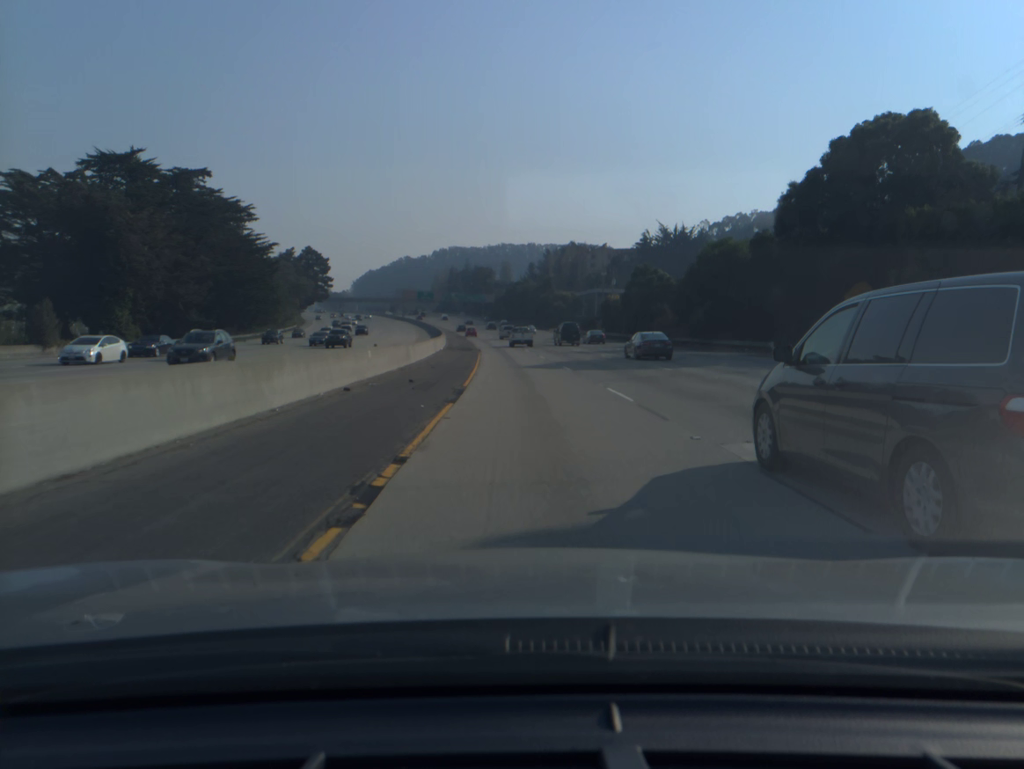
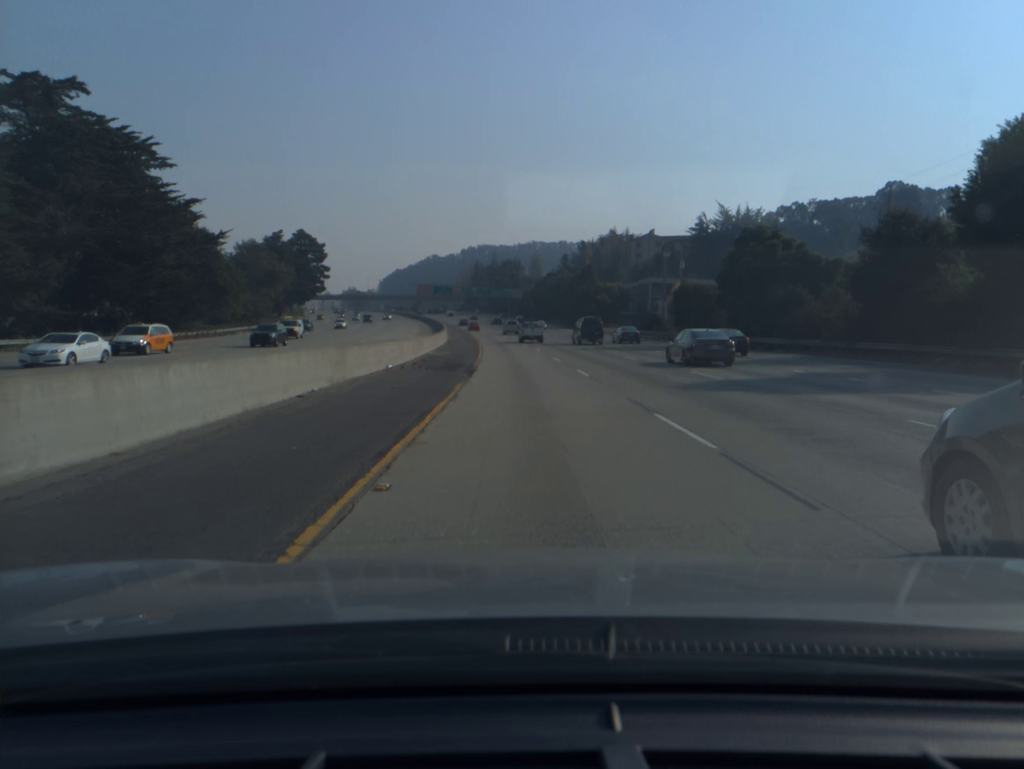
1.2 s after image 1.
(-0.6, +35.2) m; -2°
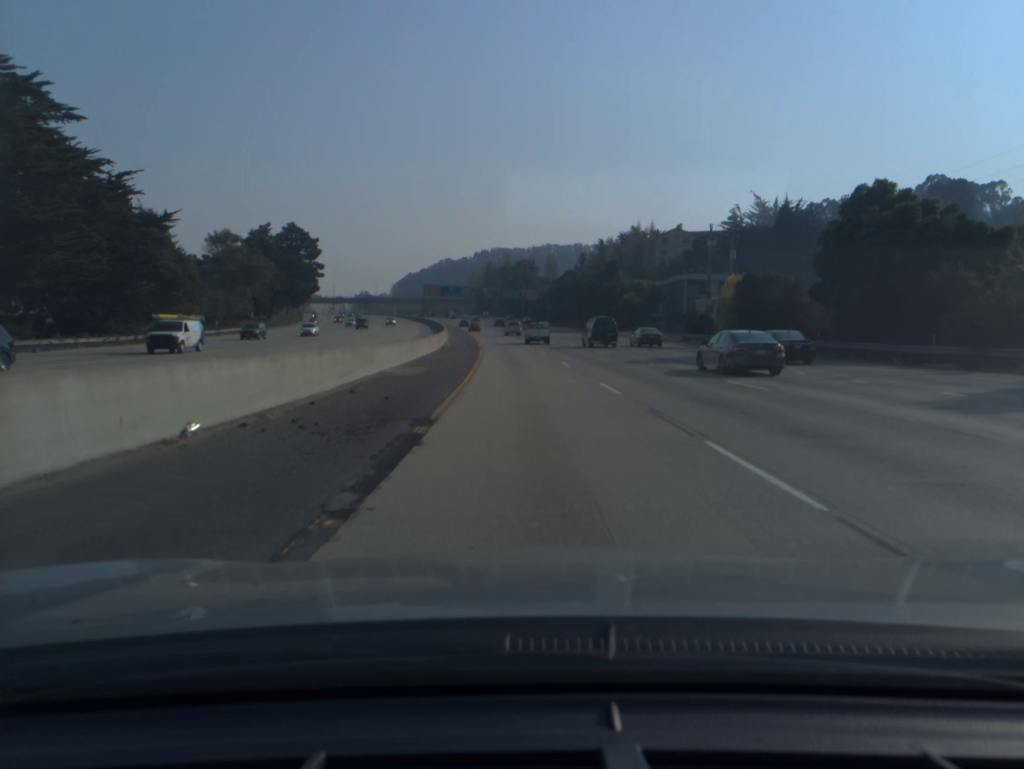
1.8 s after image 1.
(-0.2, +17.9) m; -1°
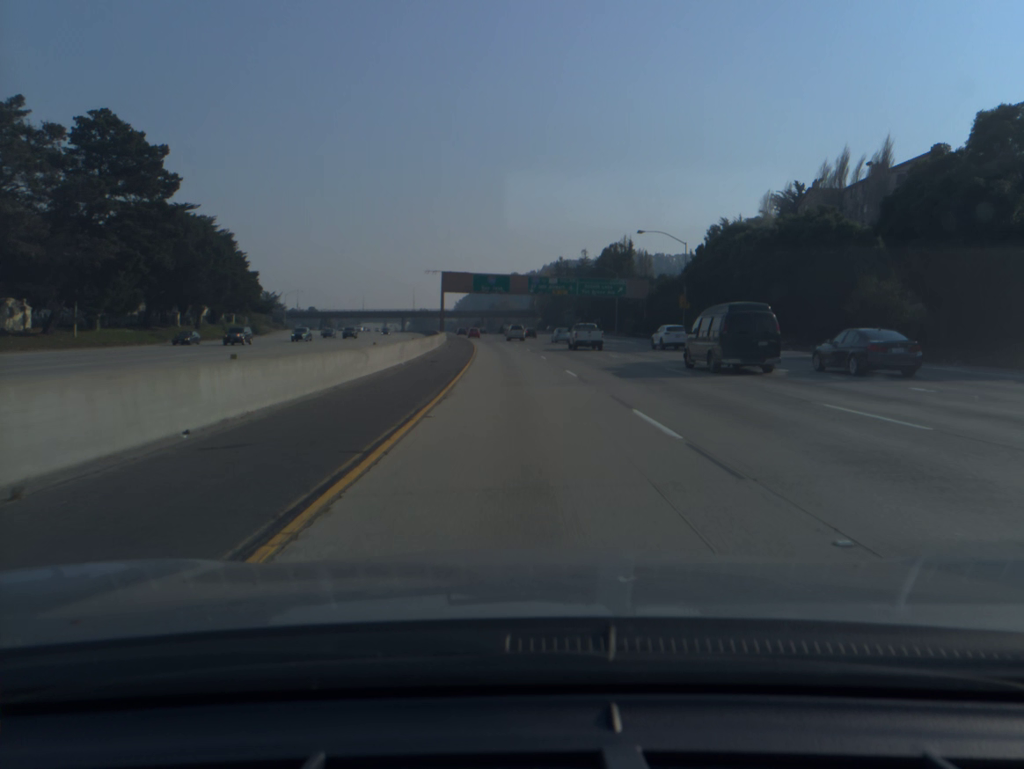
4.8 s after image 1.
(-4.0, +92.4) m; -5°
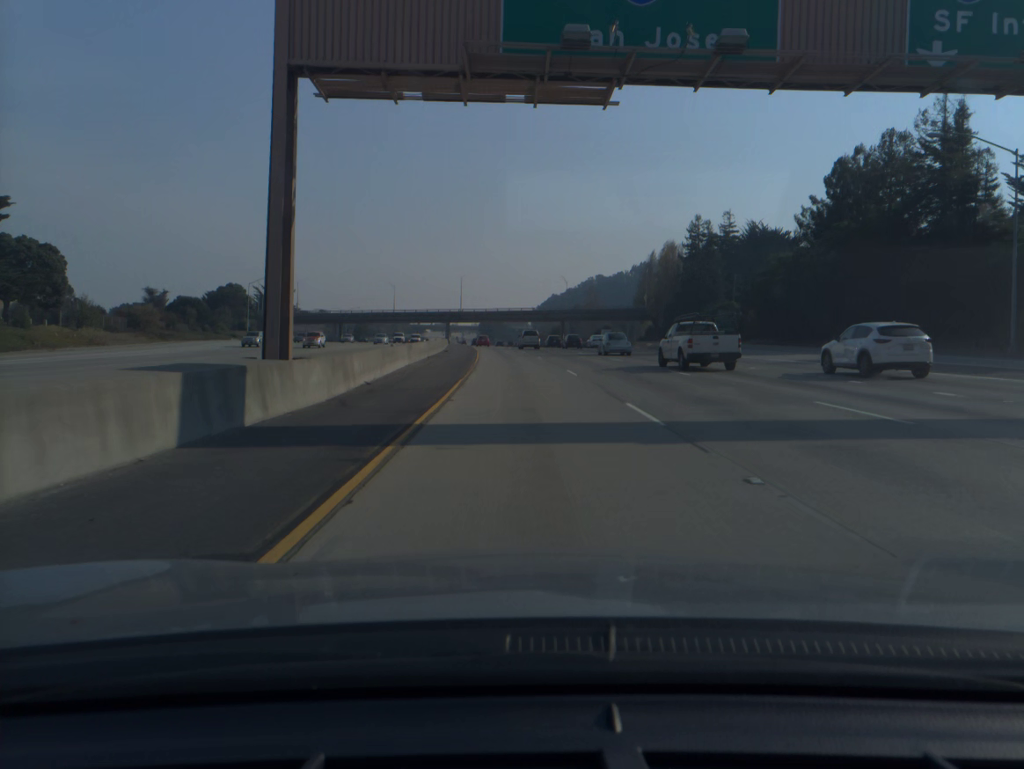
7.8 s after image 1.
(-5.2, +98.3) m; -6°
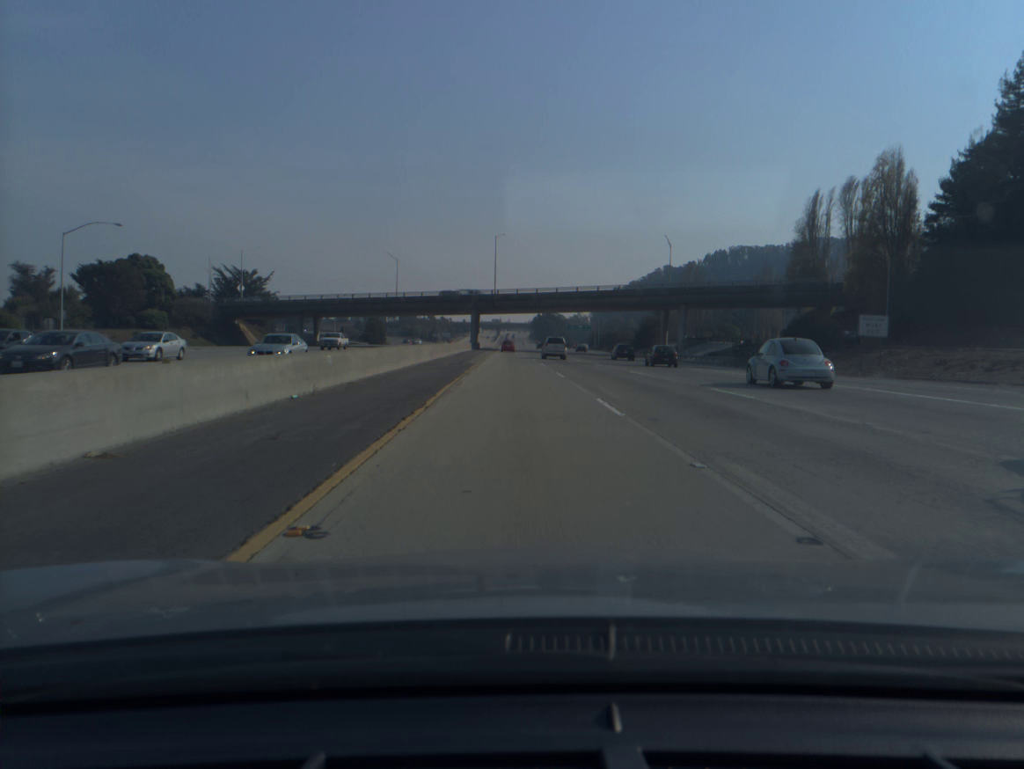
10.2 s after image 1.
(-3.2, +81.3) m; -4°
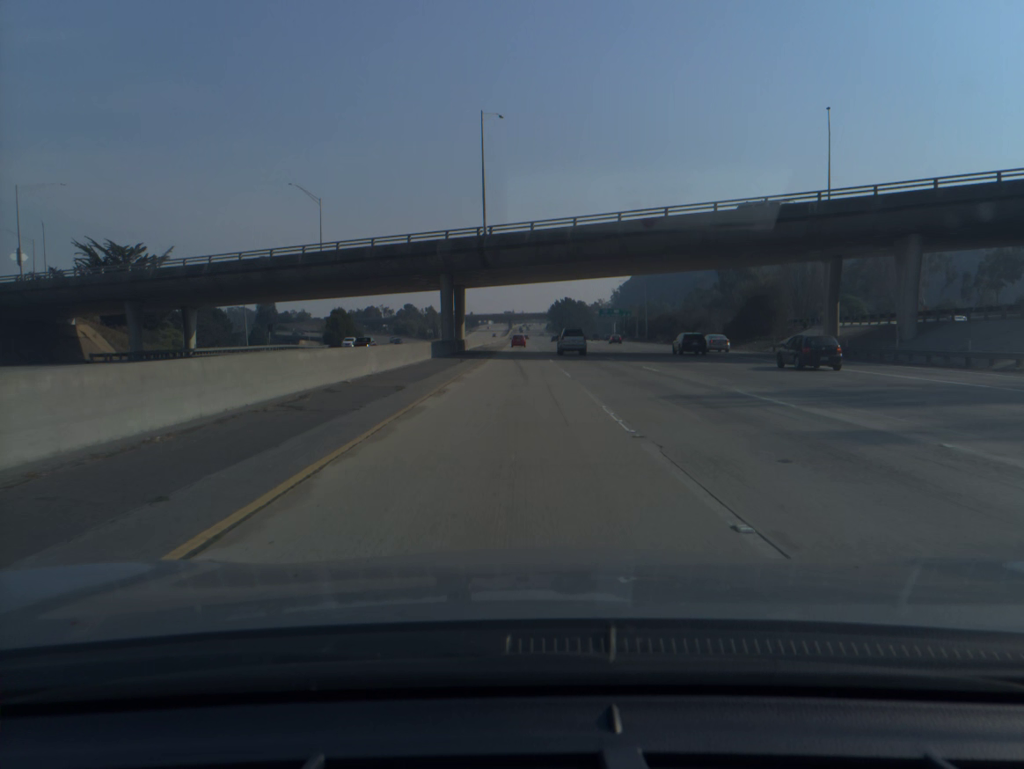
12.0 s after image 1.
(-0.7, +62.1) m; -1°
